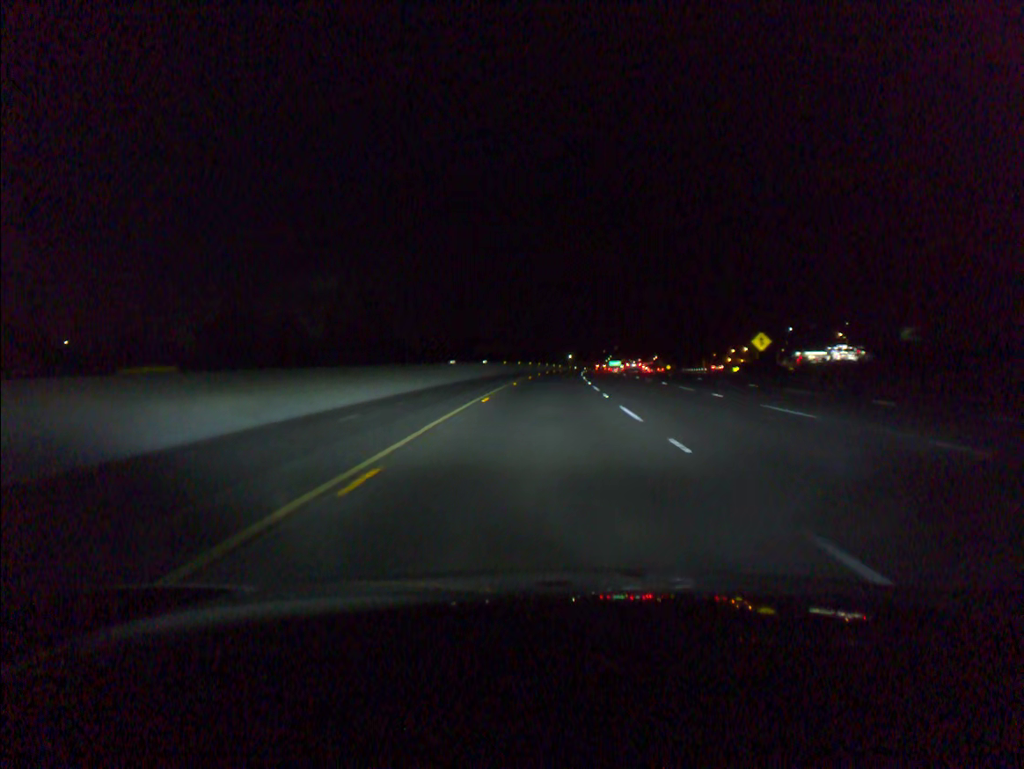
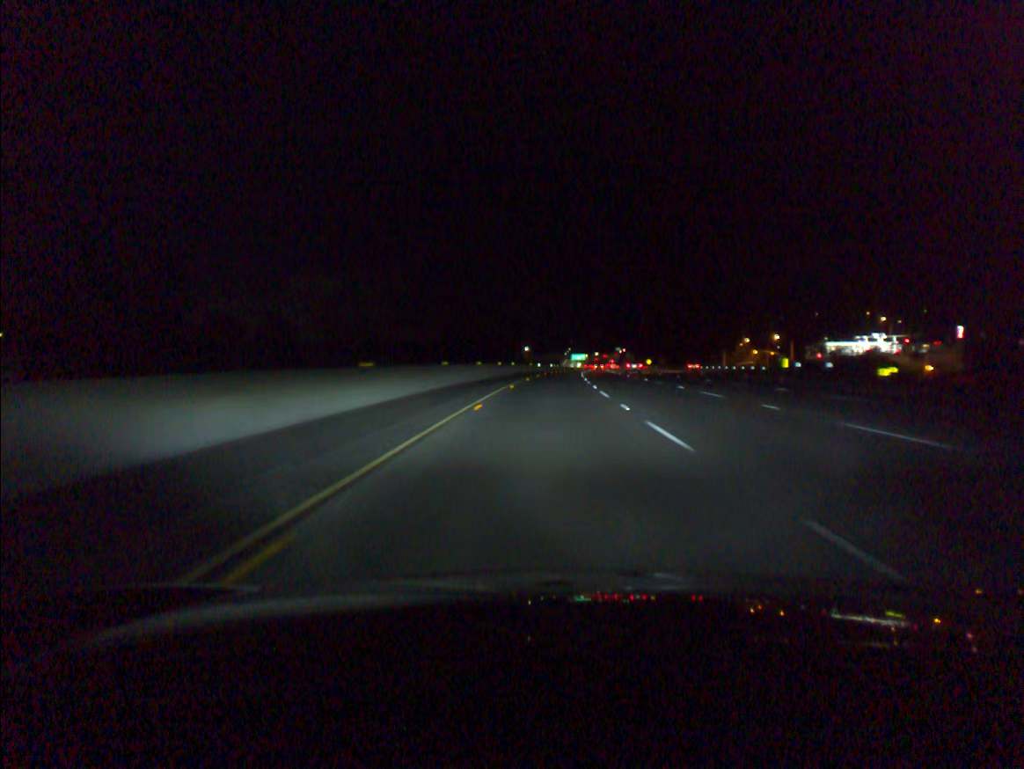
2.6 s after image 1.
(+2.0, +76.1) m; +3°
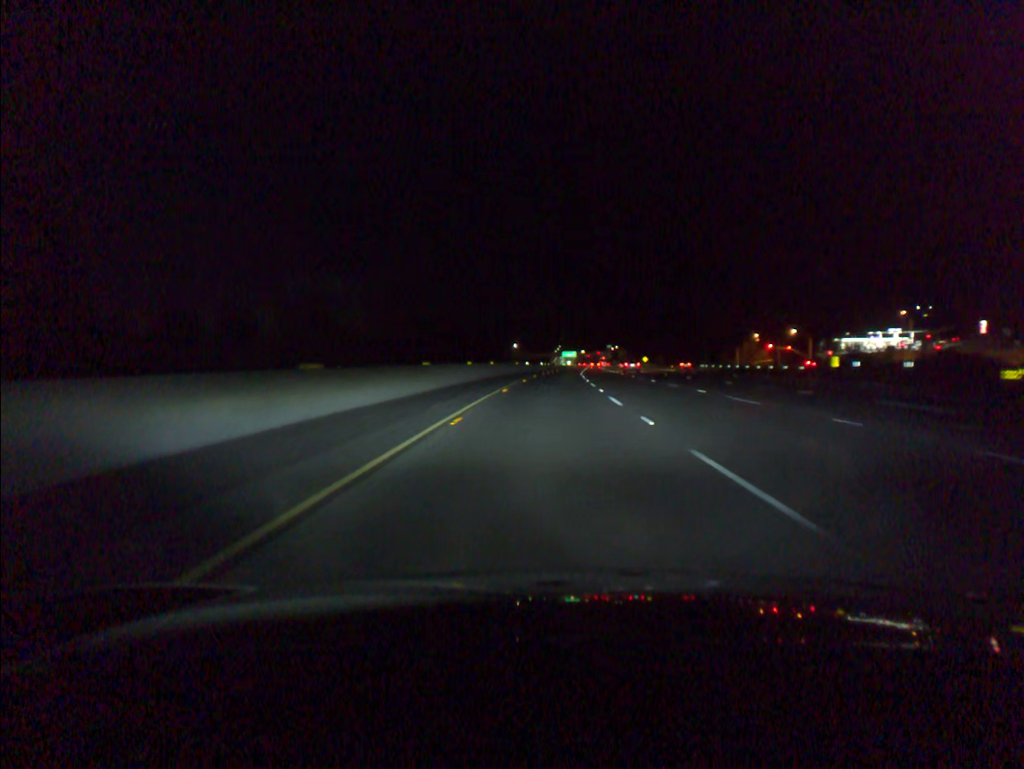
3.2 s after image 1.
(+0.1, +19.1) m; +1°
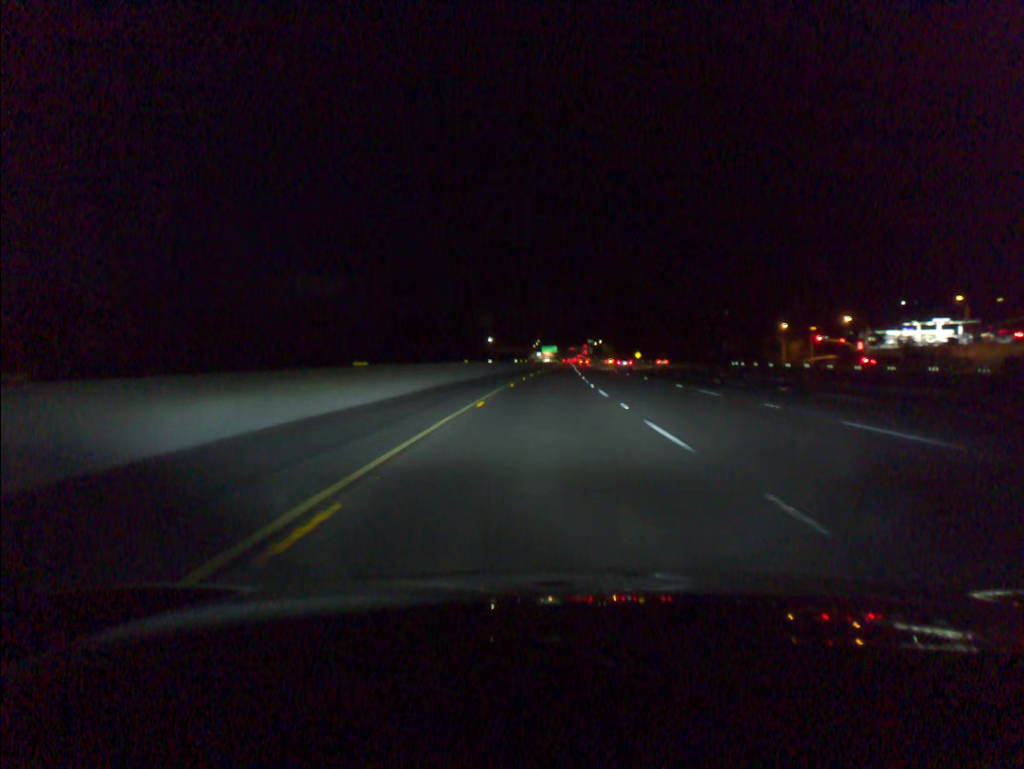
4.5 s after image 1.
(+0.5, +38.2) m; +1°
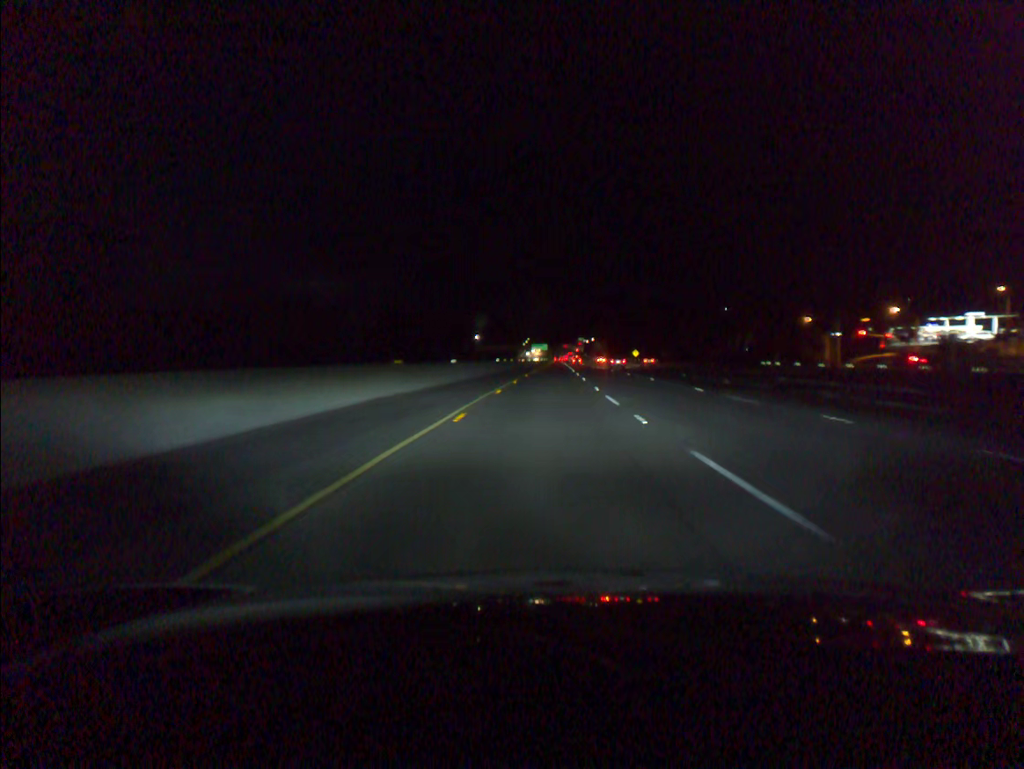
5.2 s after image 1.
(+0.1, +19.1) m; +1°
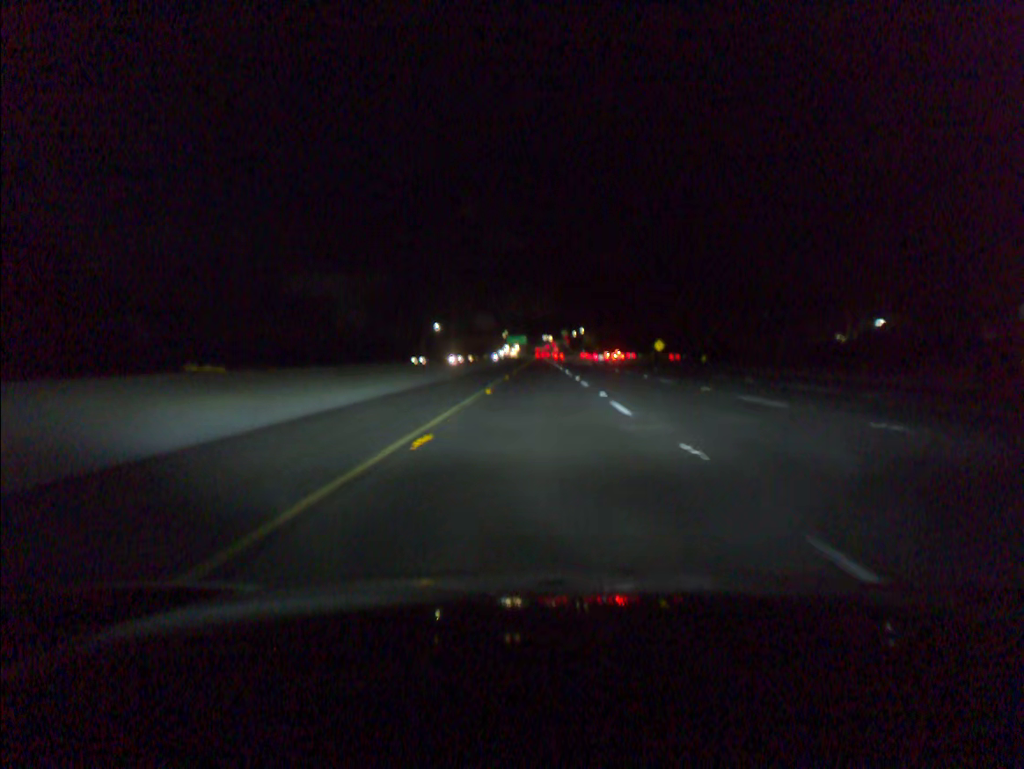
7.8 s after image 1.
(+1.3, +77.7) m; +1°
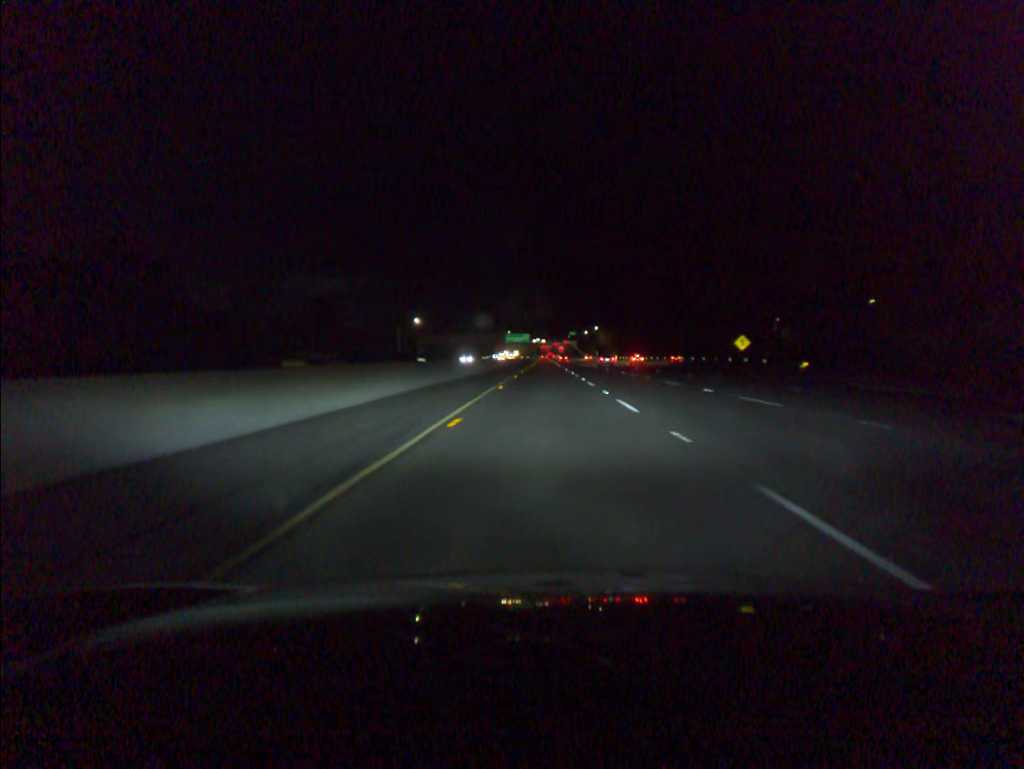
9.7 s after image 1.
(-0.2, +55.5) m; 0°
